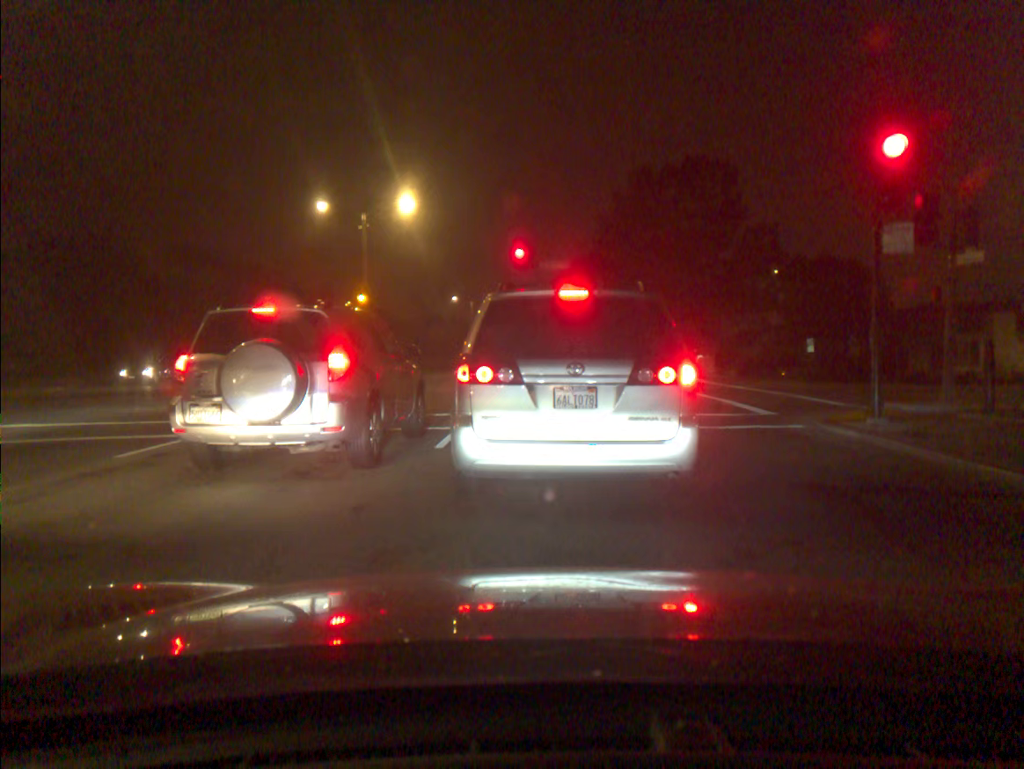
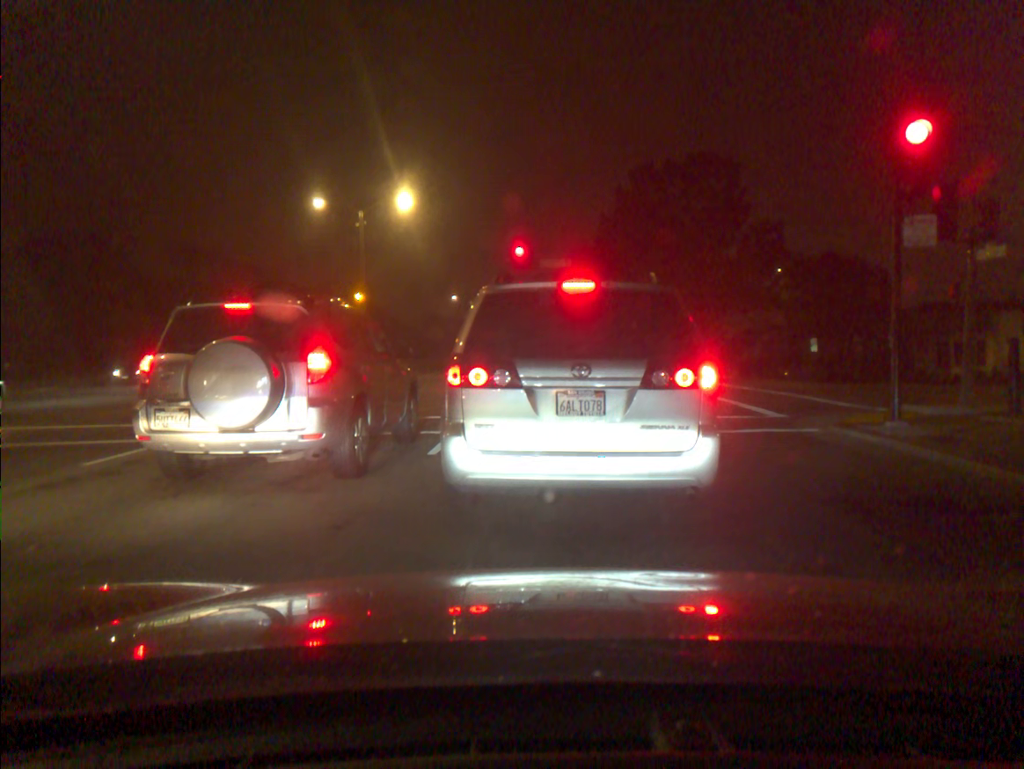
(0.0, +0.7) m; 0°
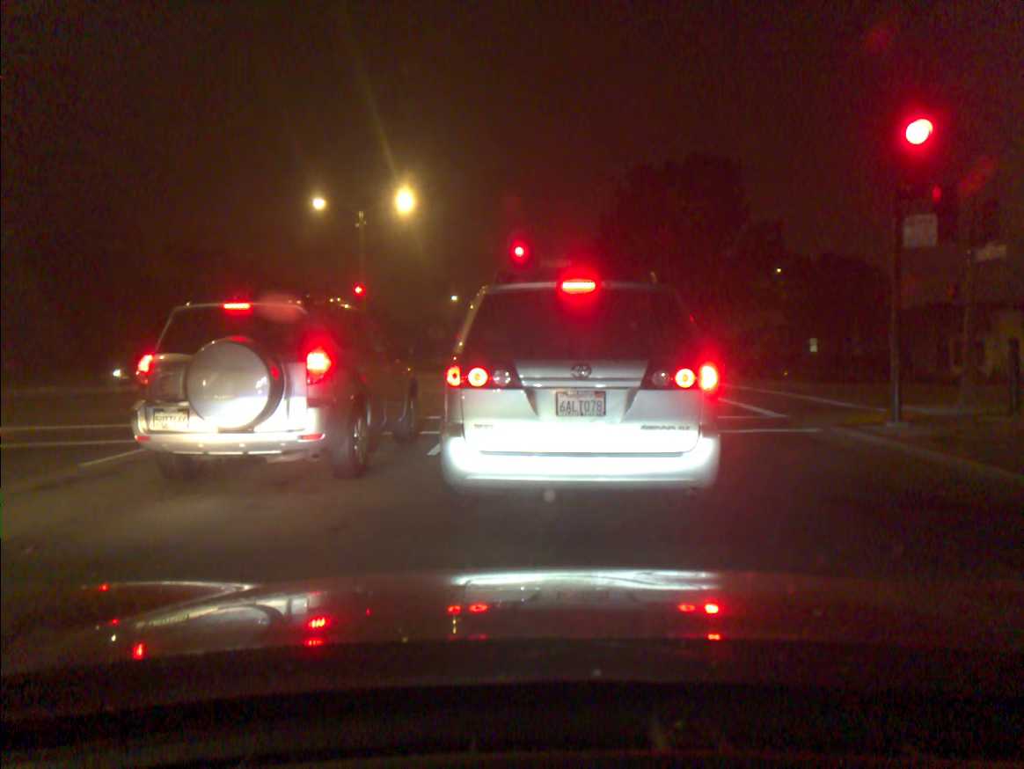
(0.0, 0.0) m; 0°
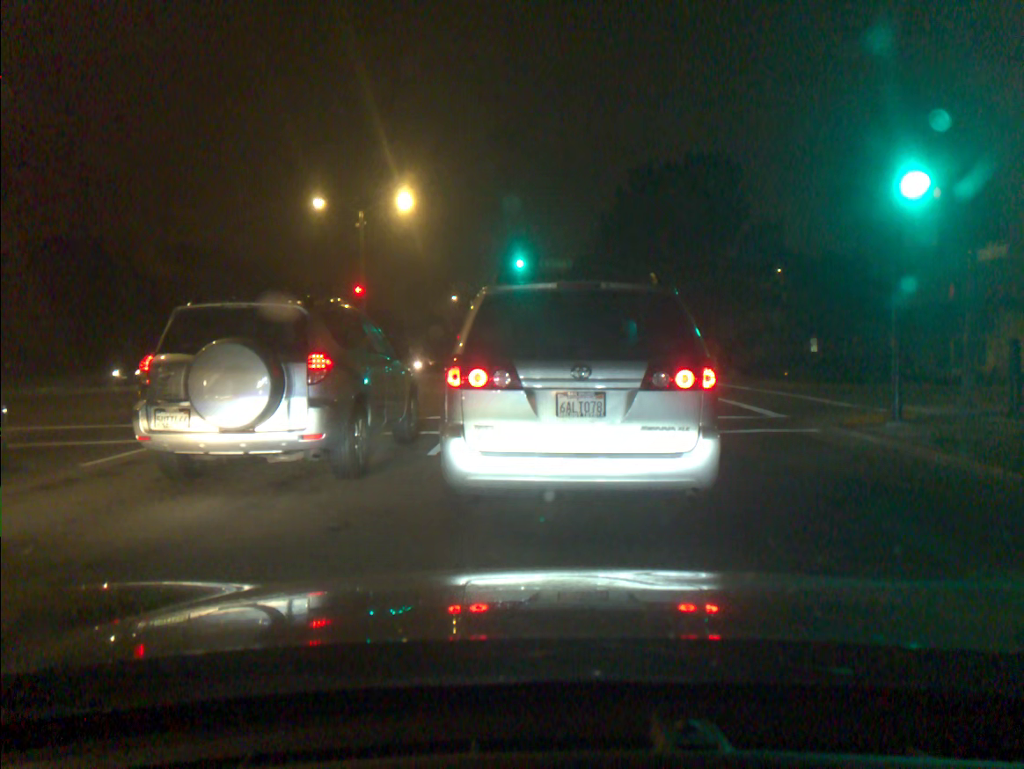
(-0.1, 0.0) m; 0°
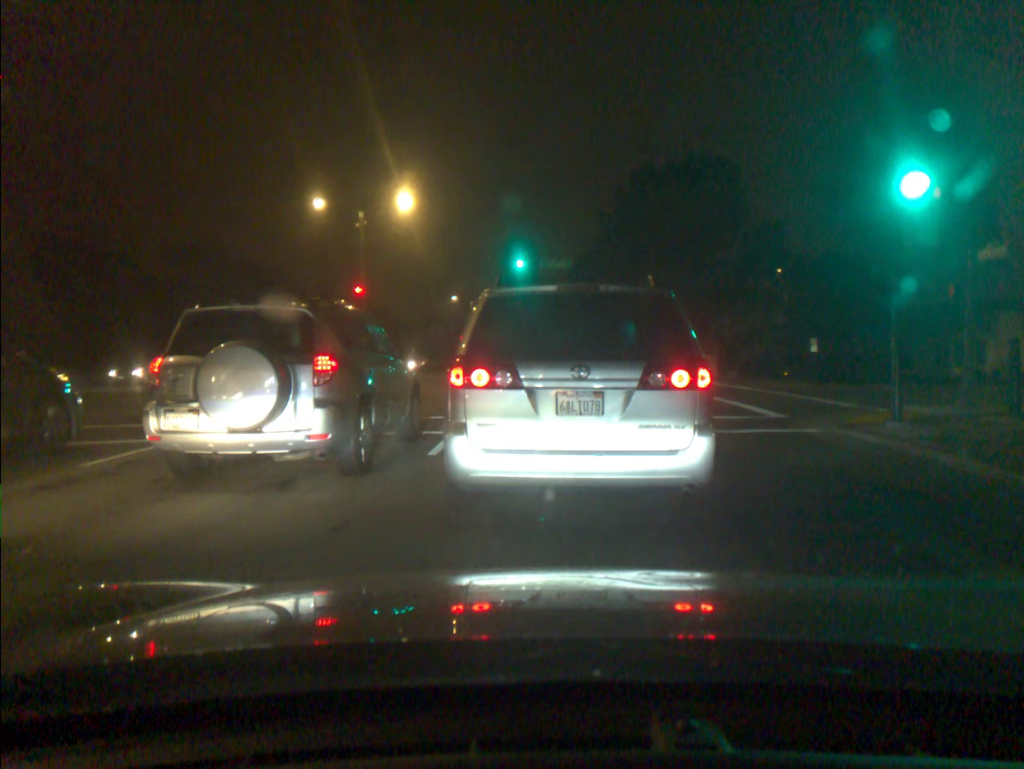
(0.0, 0.0) m; 0°
